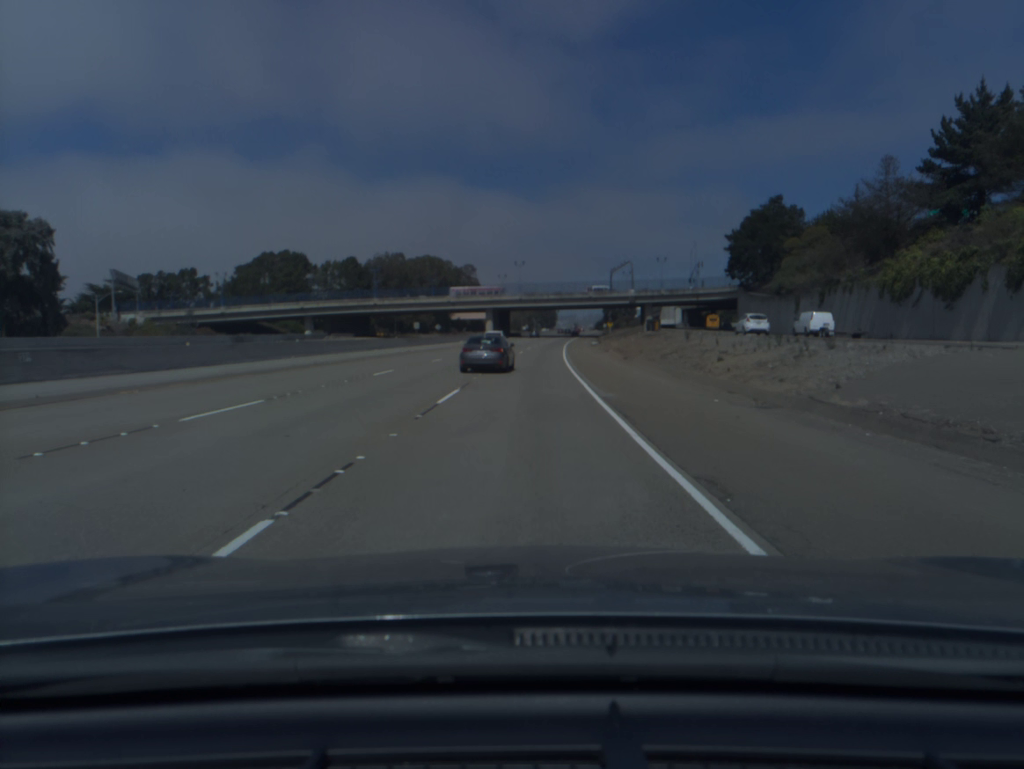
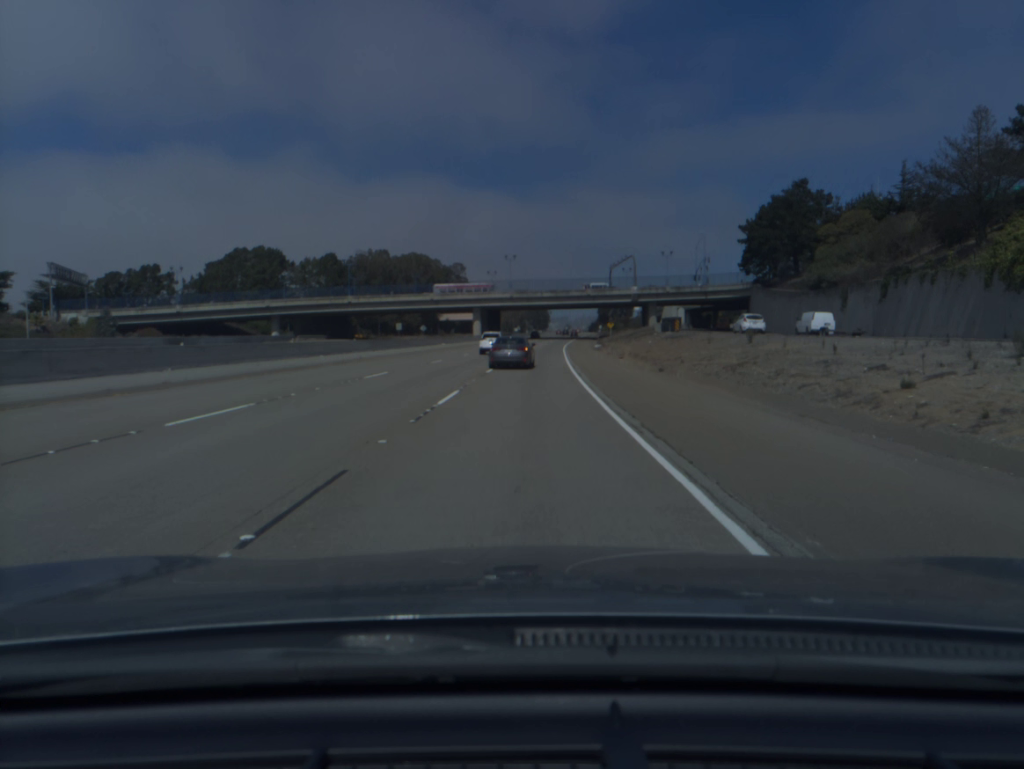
(+0.1, +15.1) m; +1°
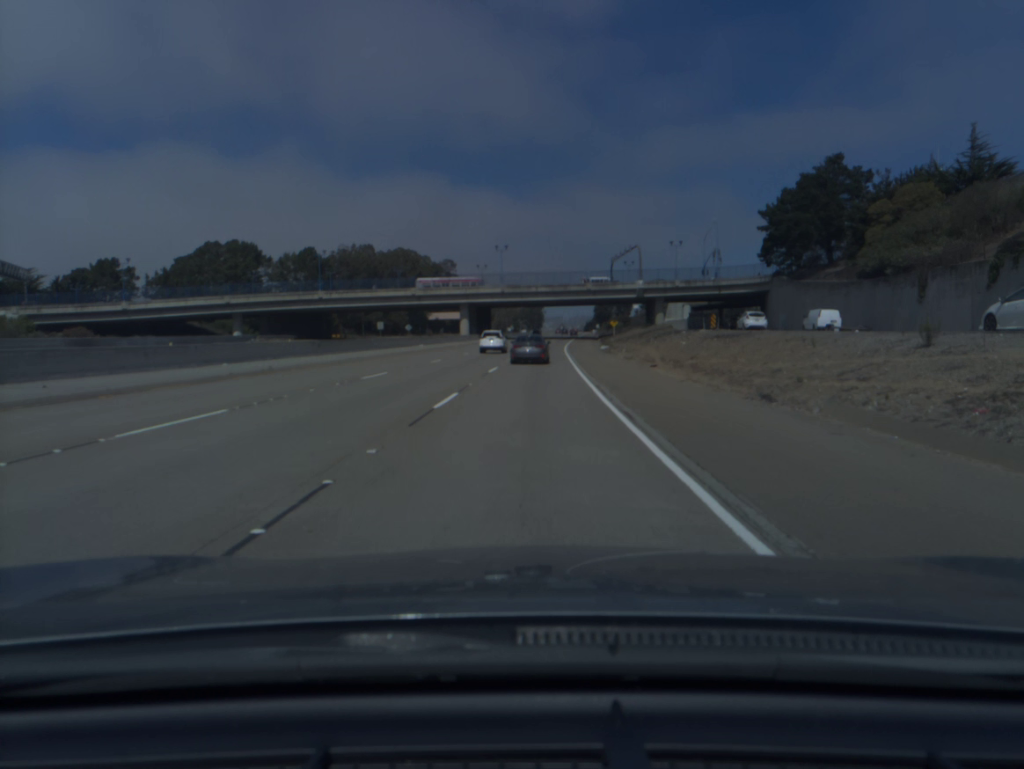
(+0.1, +15.3) m; +1°
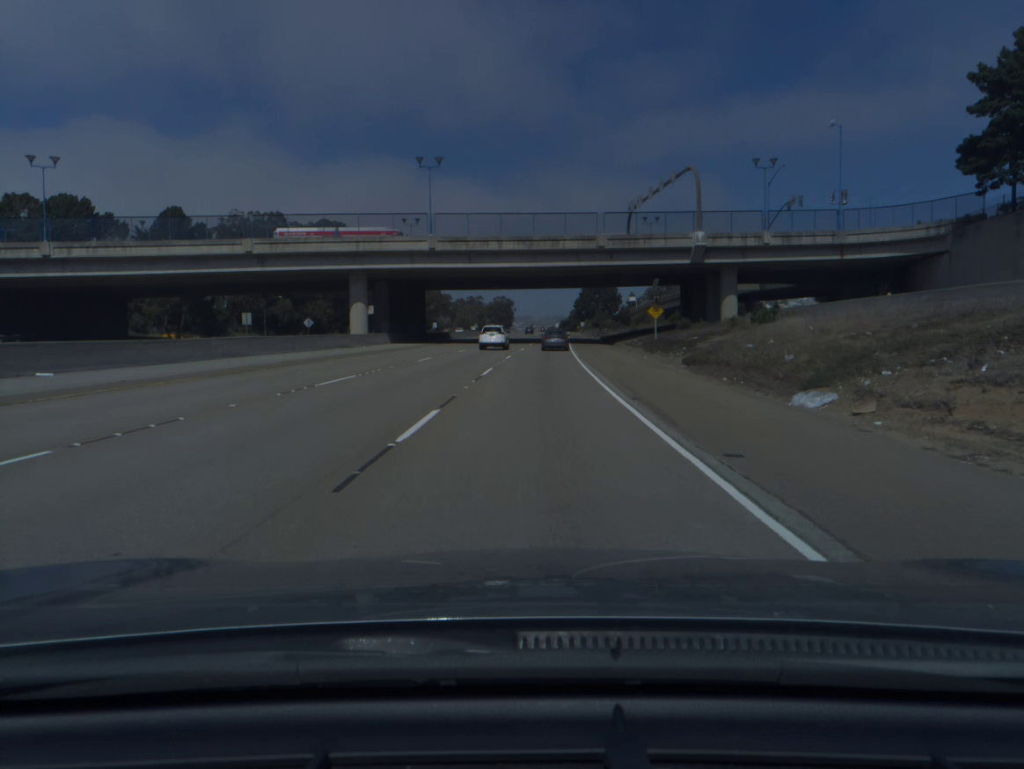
(+1.2, +63.0) m; +2°
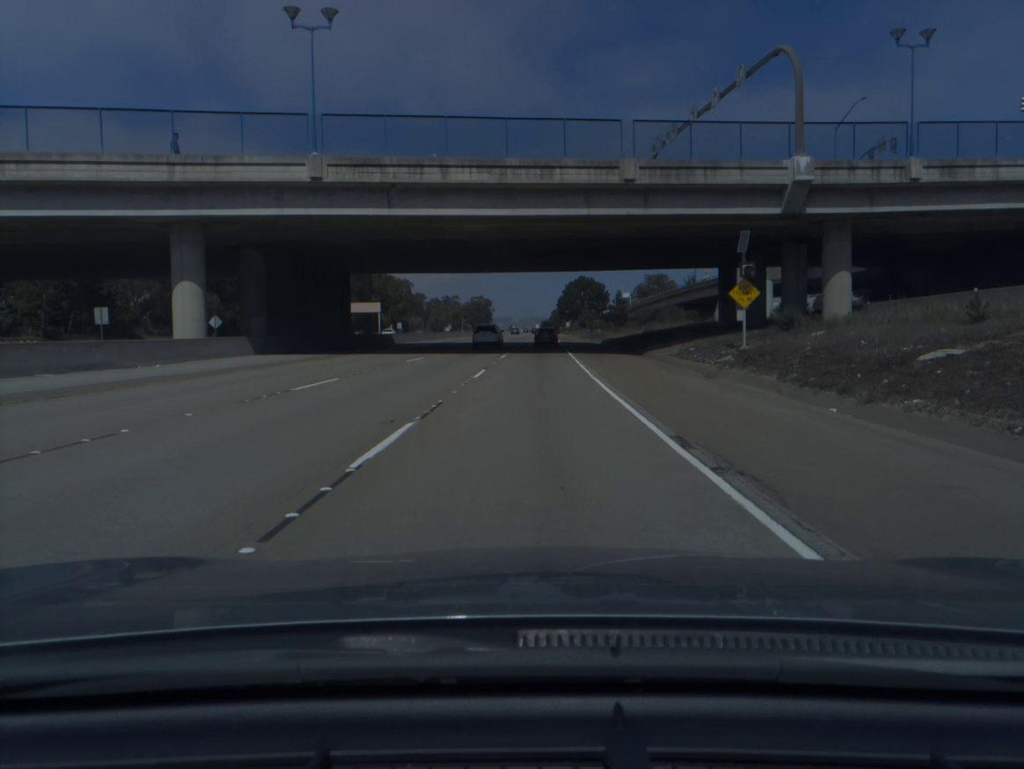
(+0.4, +30.8) m; +2°
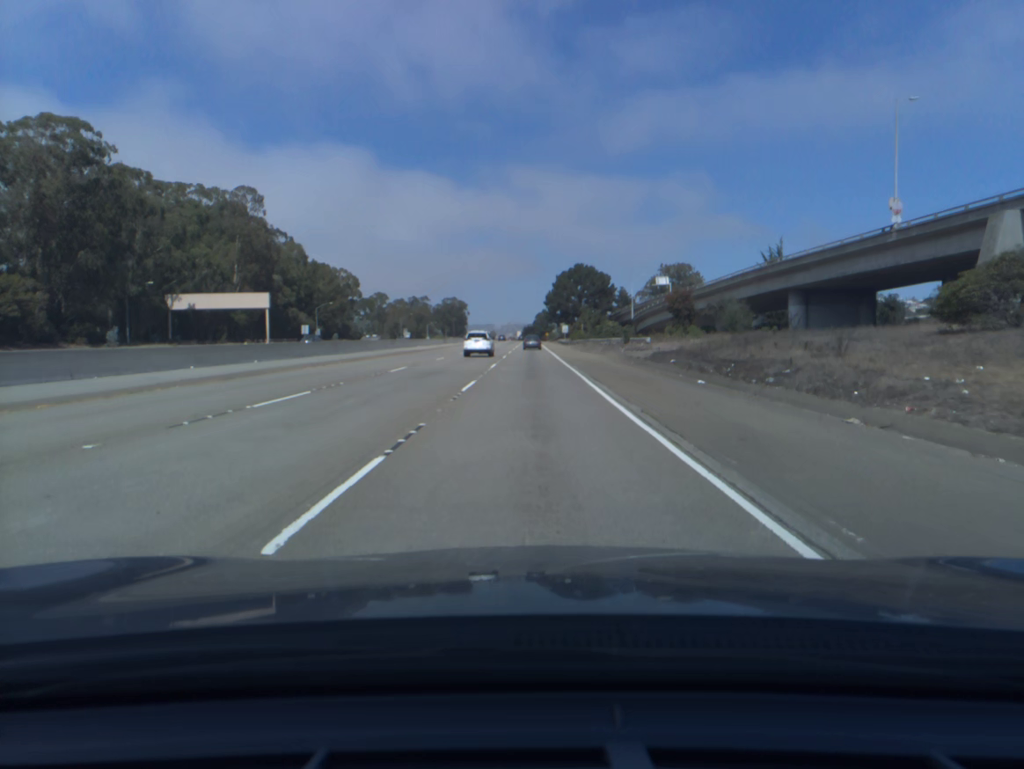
(+1.2, +75.6) m; +1°
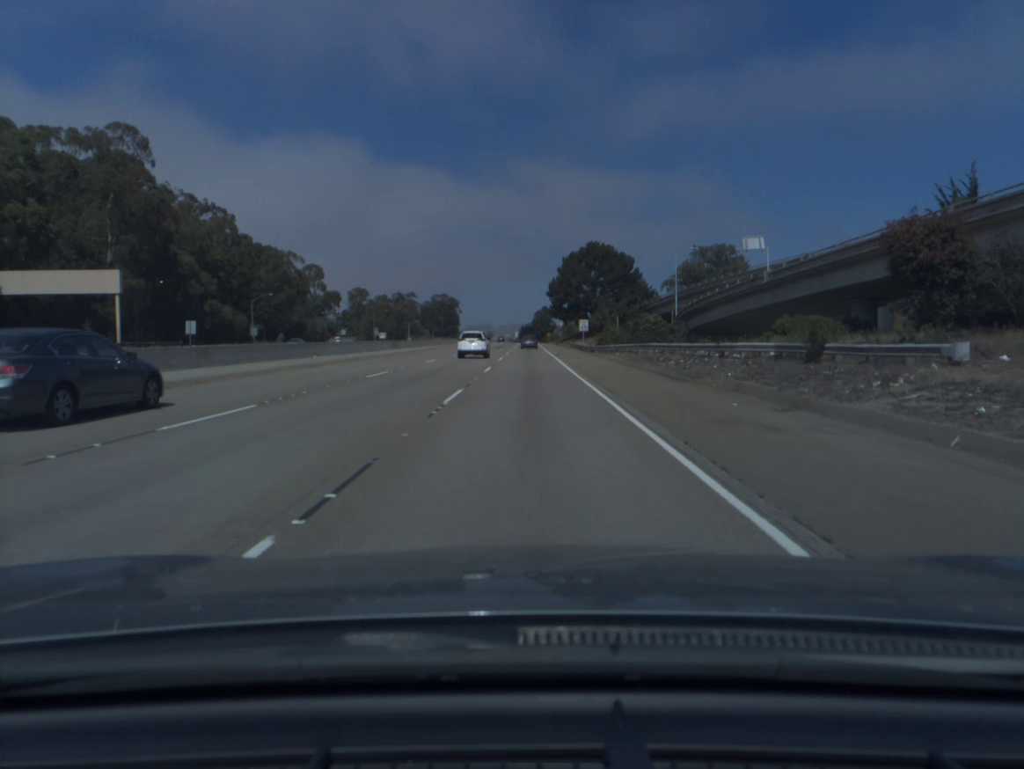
(0.0, +47.0) m; 0°
